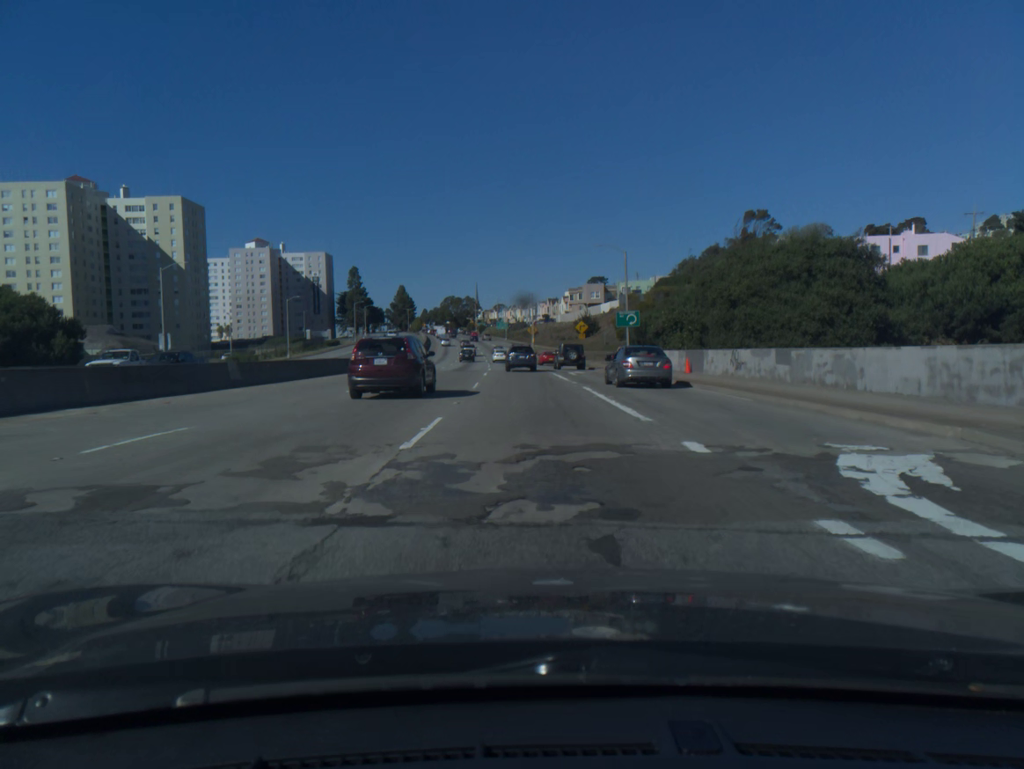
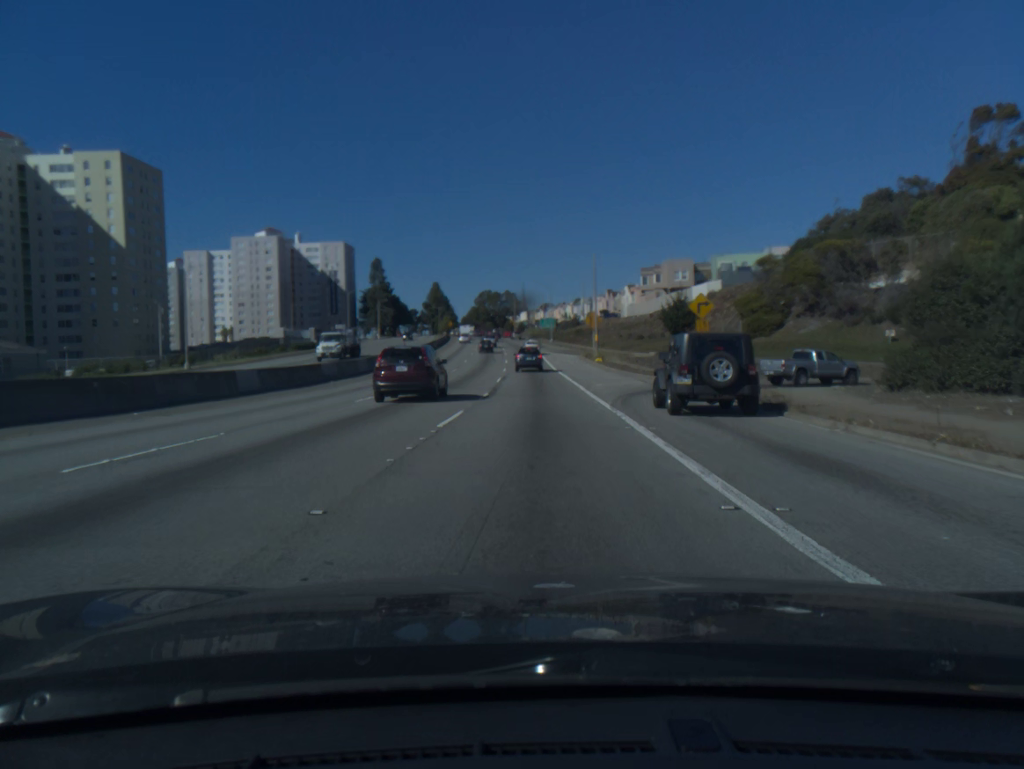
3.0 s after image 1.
(-1.4, +51.6) m; -4°
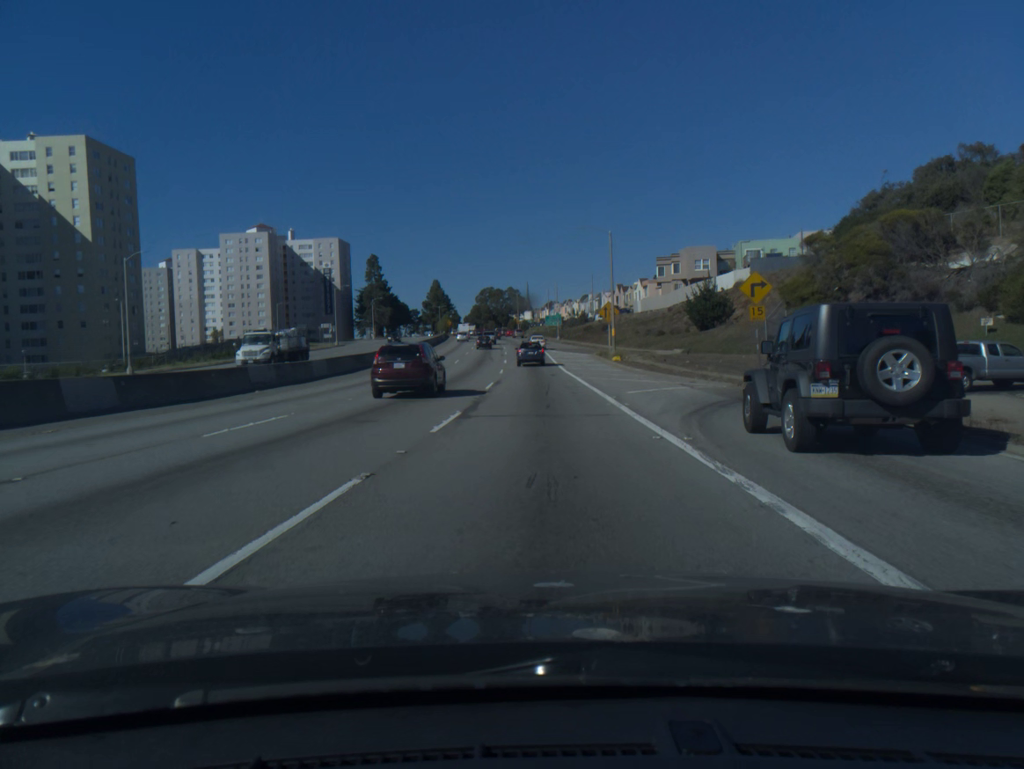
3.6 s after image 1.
(0.0, +10.9) m; 0°
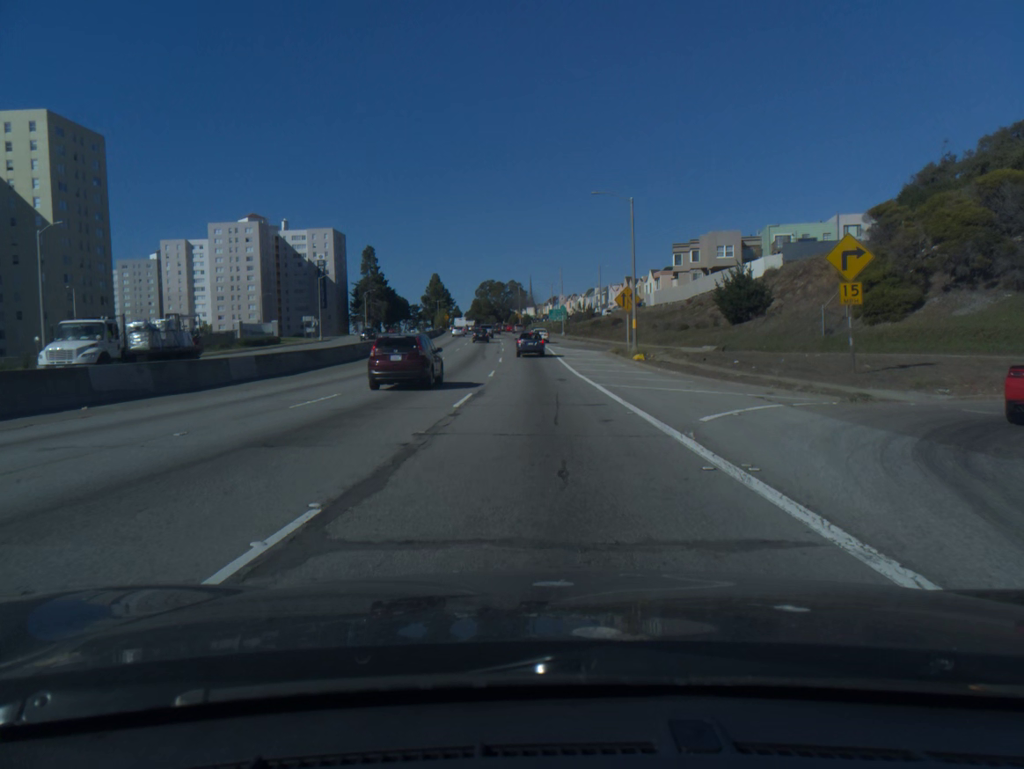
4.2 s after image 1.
(0.0, +11.0) m; 0°
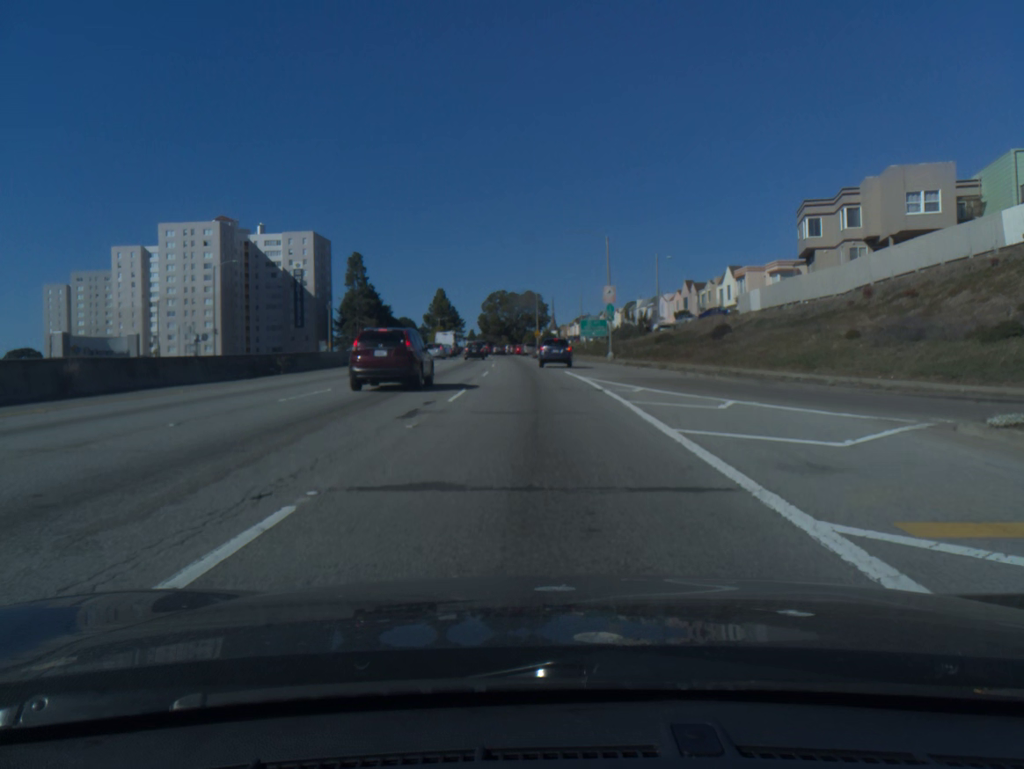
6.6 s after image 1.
(-0.5, +44.1) m; -1°
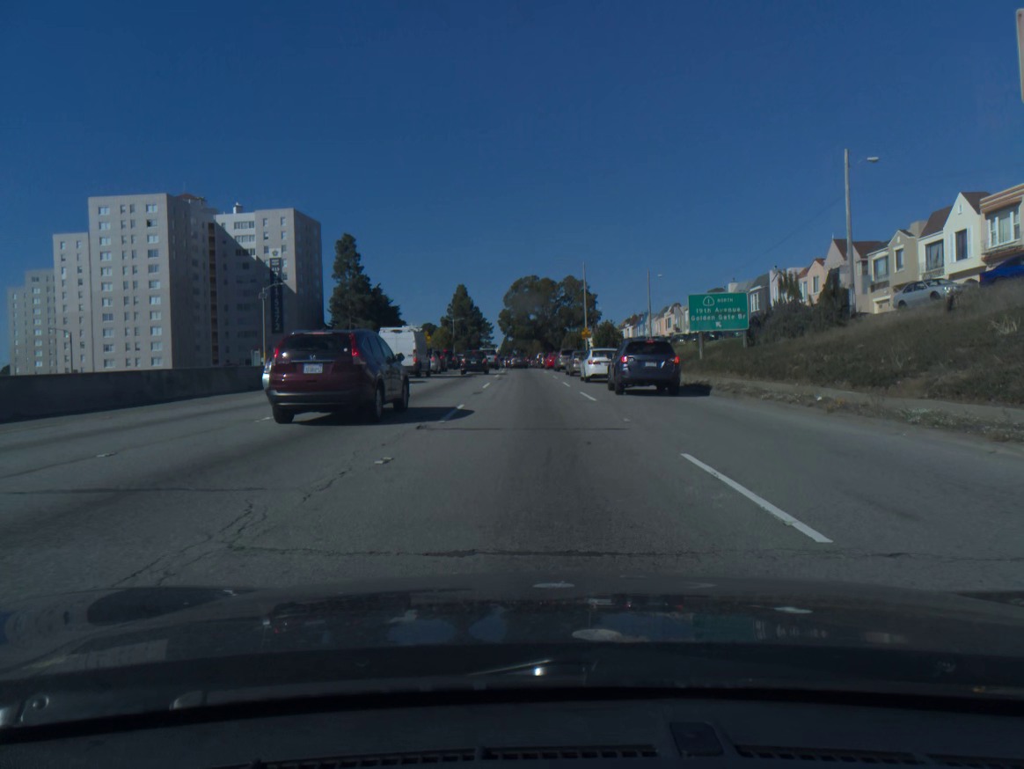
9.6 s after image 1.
(-1.2, +47.4) m; -3°
